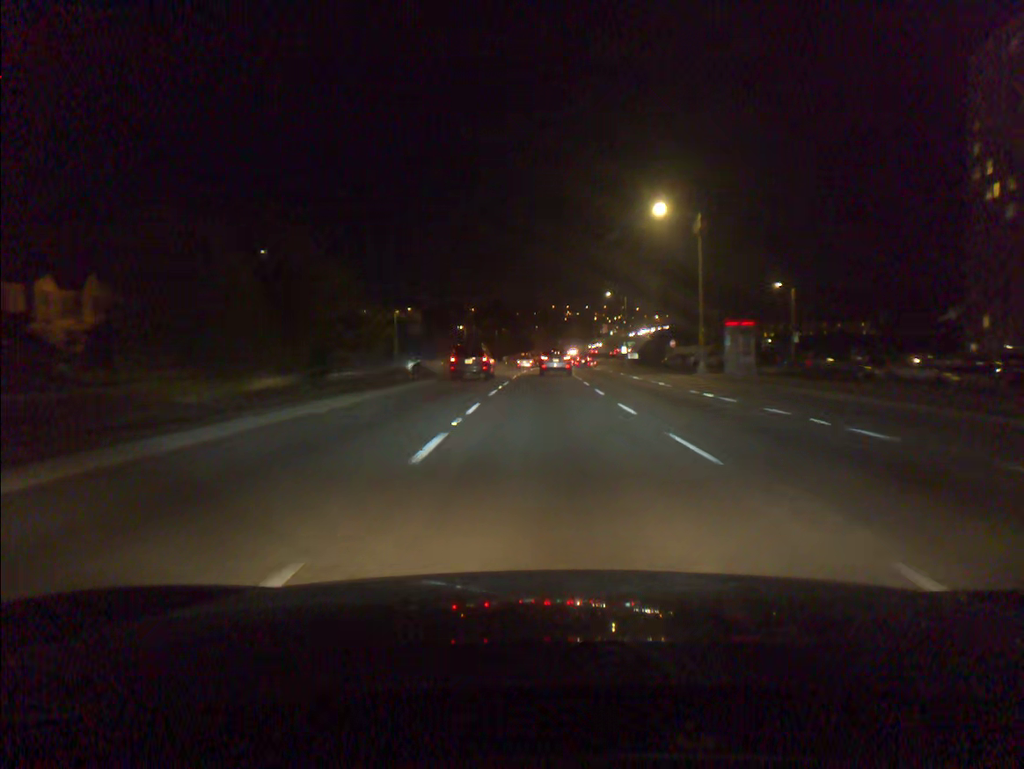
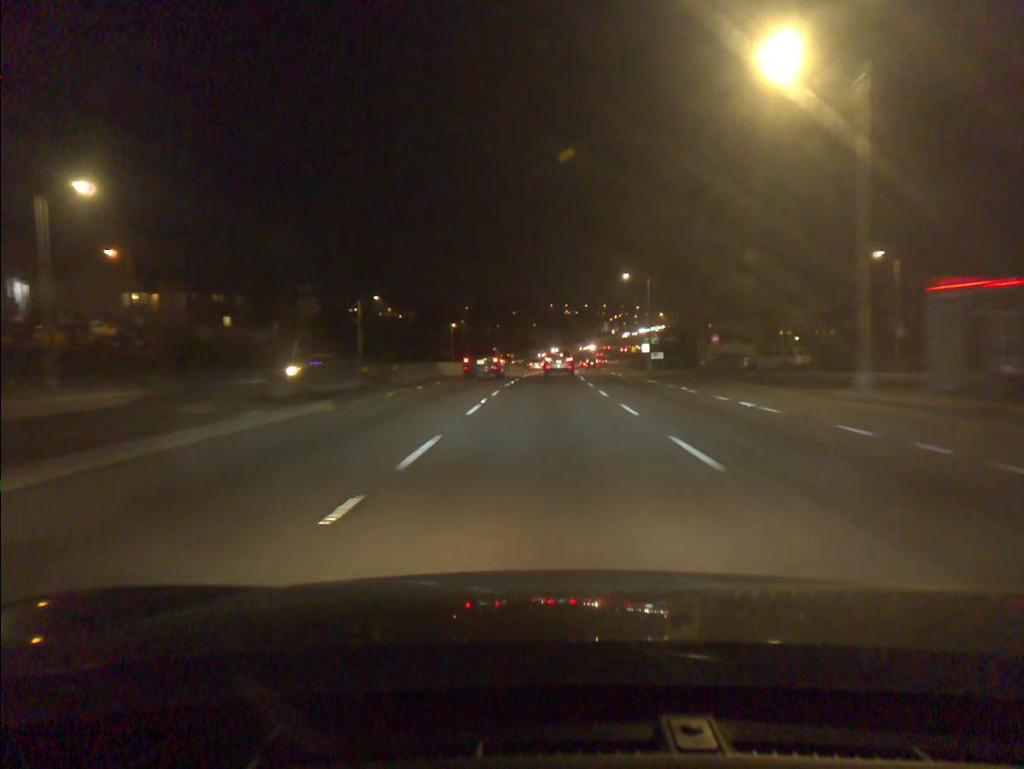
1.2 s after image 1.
(0.0, +22.7) m; 0°
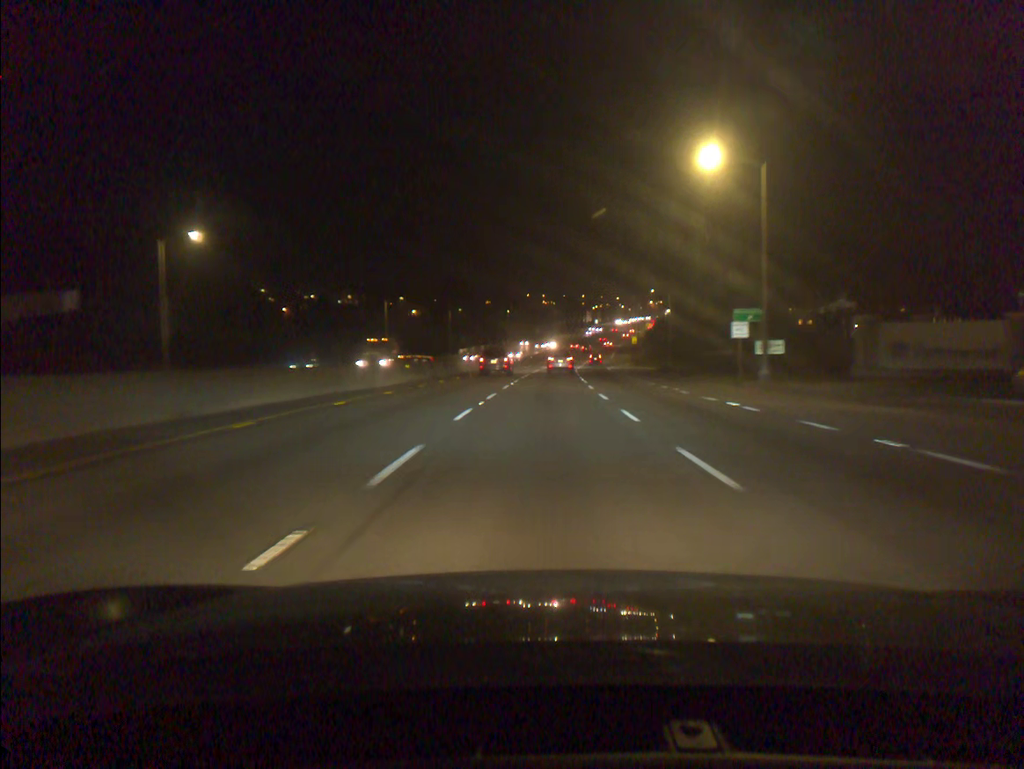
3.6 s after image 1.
(+0.5, +45.3) m; +2°
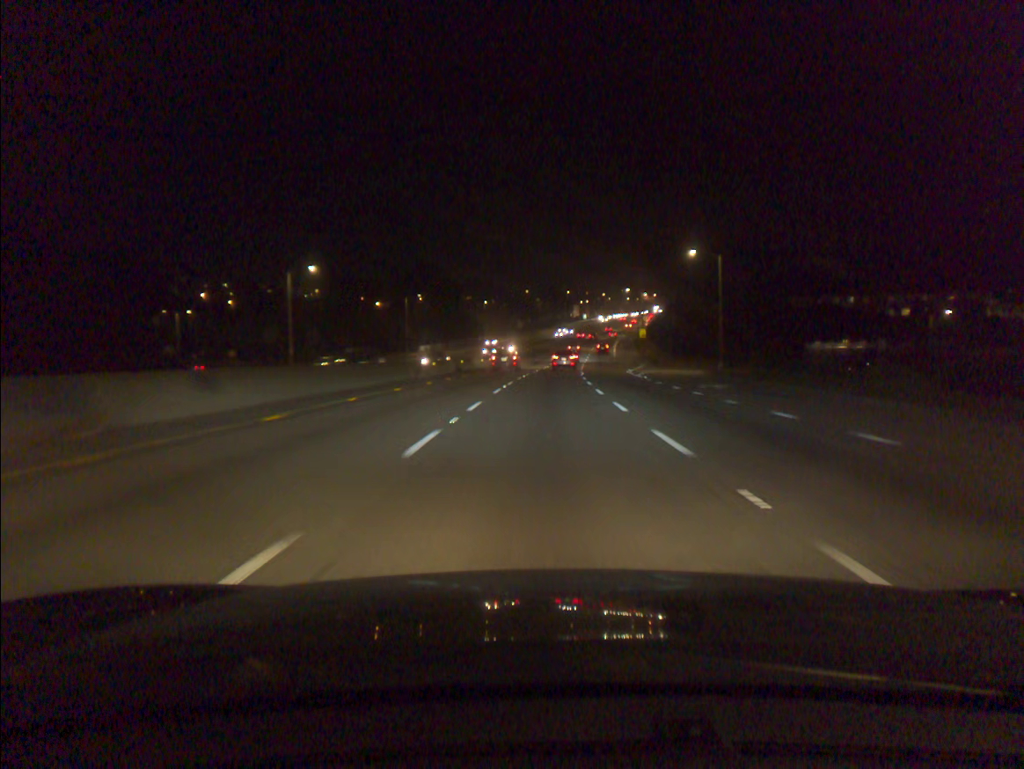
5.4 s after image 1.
(+0.4, +34.7) m; +1°
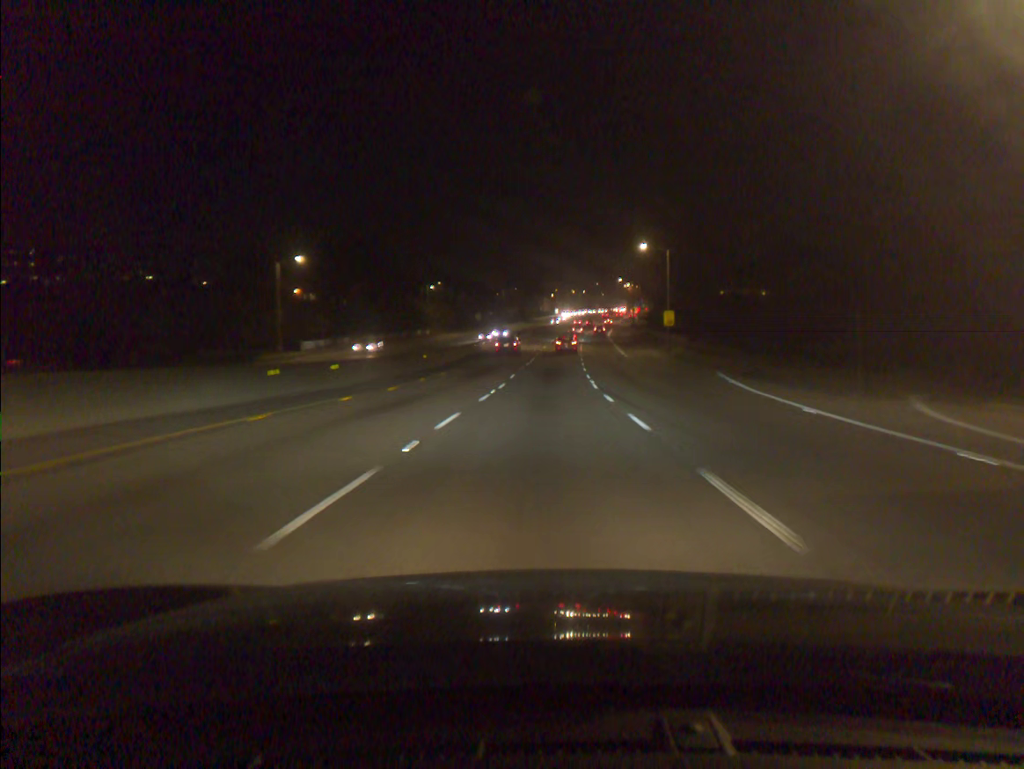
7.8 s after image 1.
(+1.0, +48.6) m; +2°
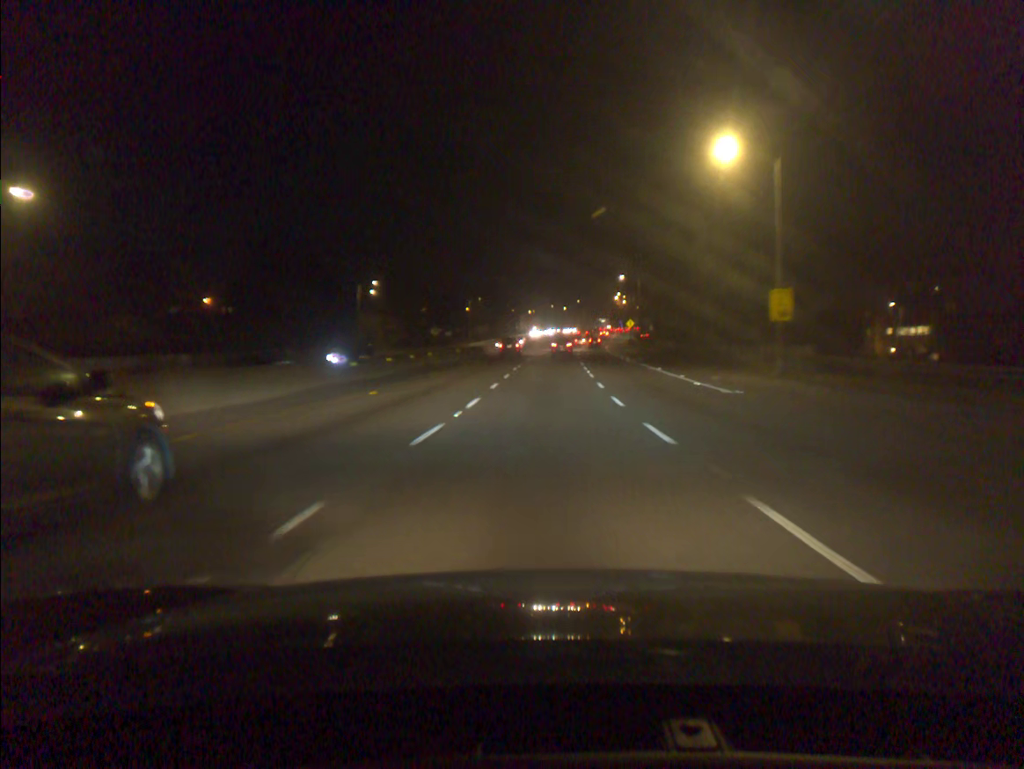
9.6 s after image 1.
(+0.5, +38.5) m; +2°
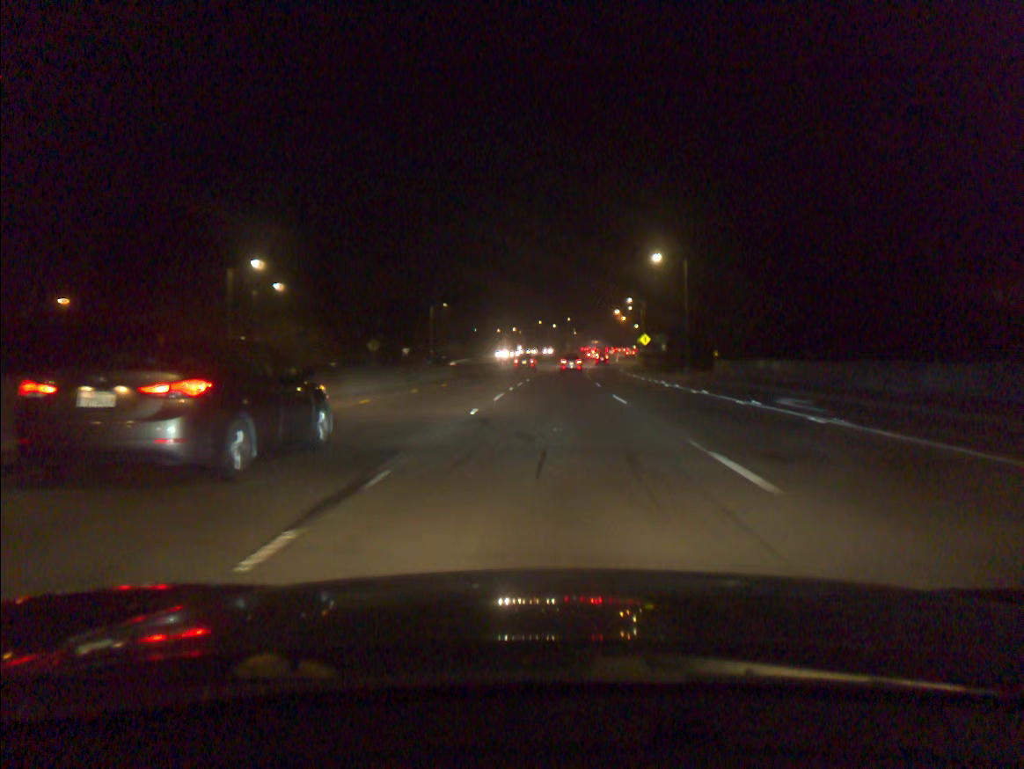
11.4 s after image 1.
(+0.3, +40.3) m; +1°
